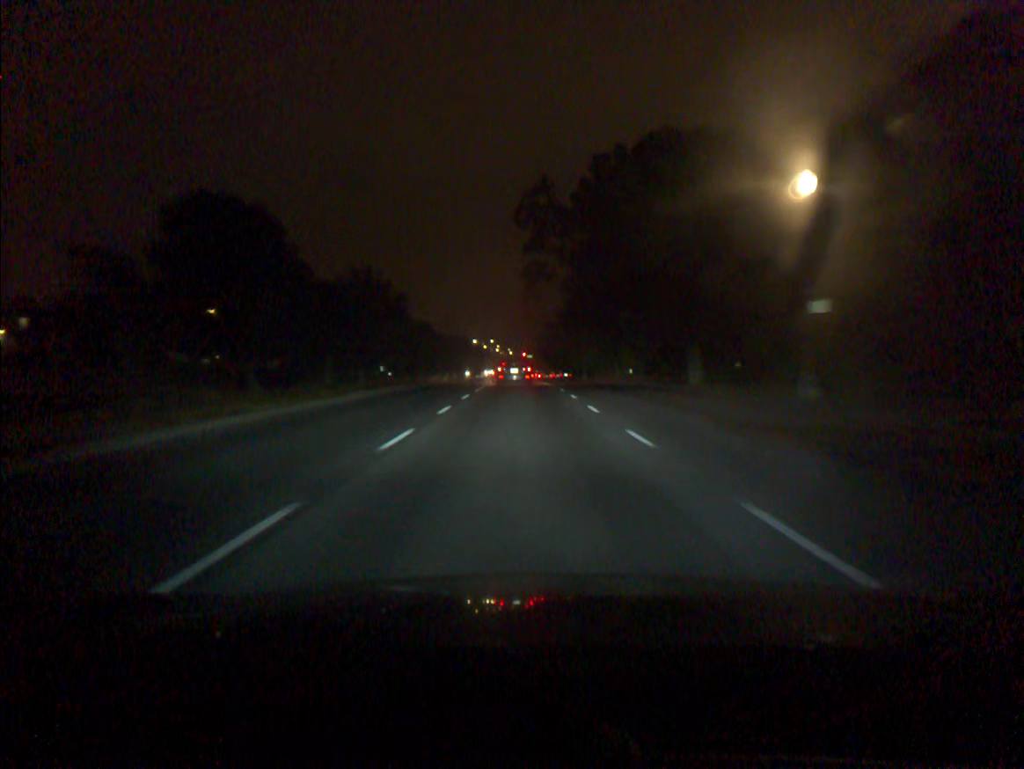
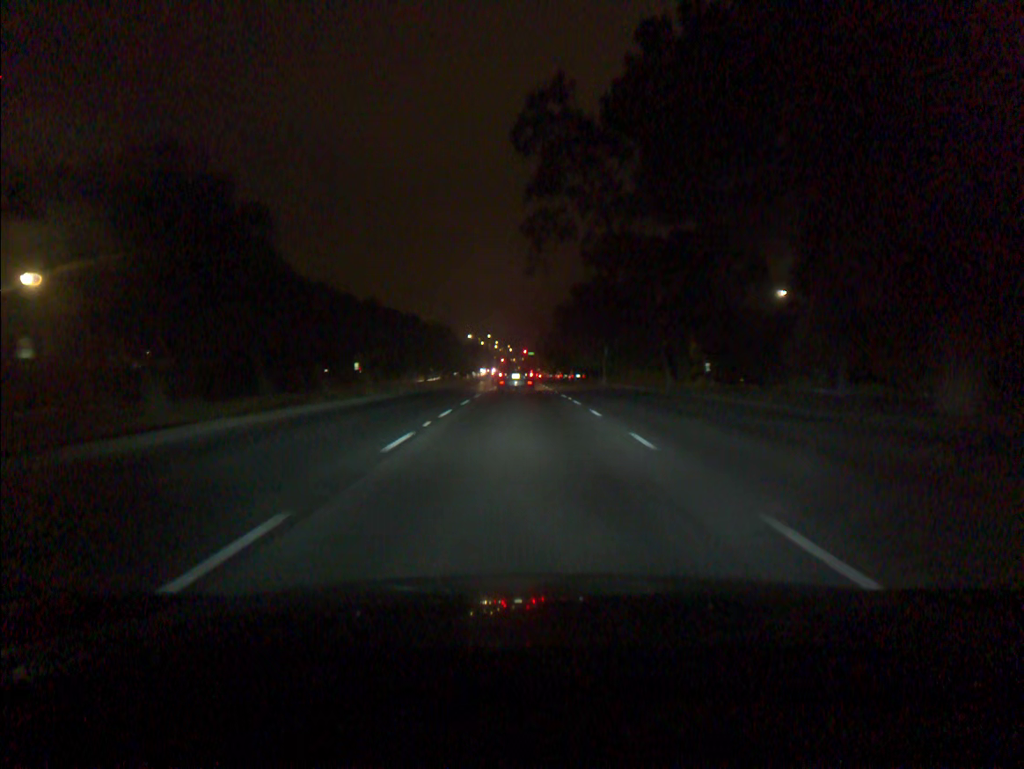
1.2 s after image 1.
(0.0, +21.9) m; 0°
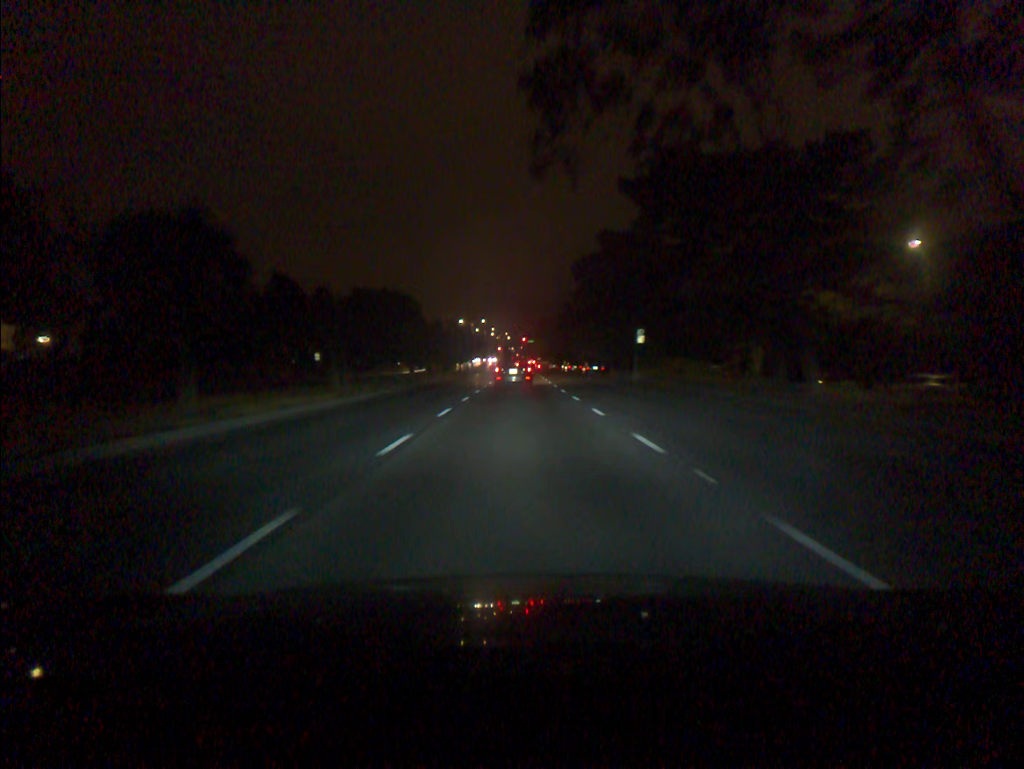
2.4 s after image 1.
(0.0, +21.5) m; 0°
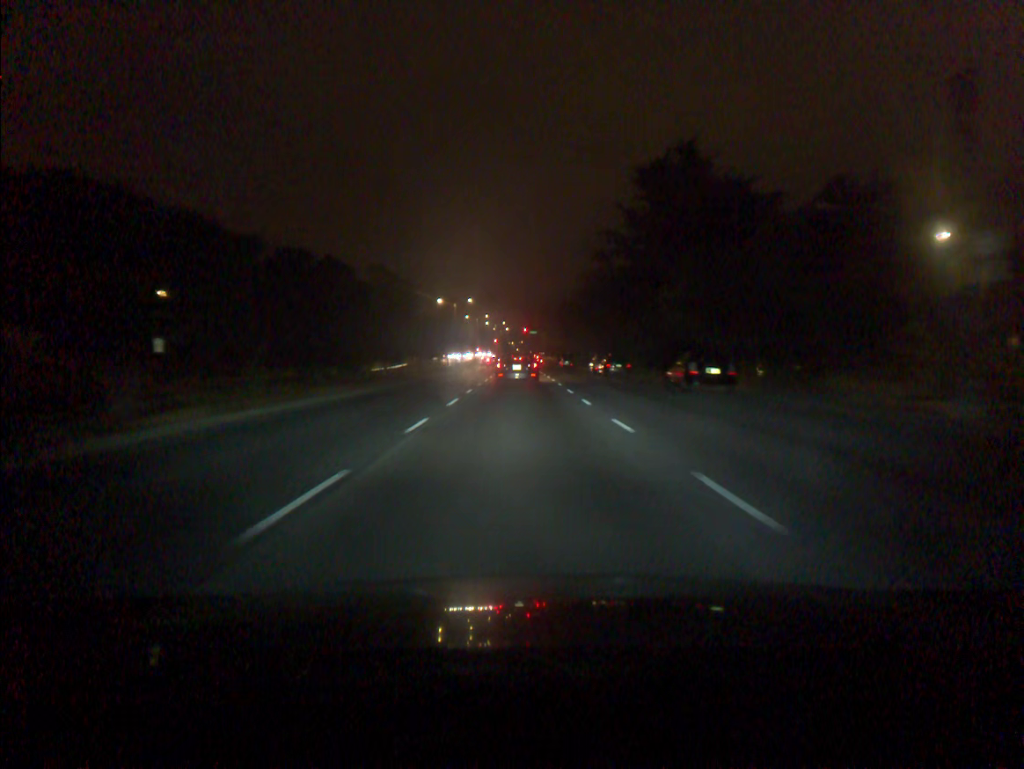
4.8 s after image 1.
(0.0, +41.2) m; 0°
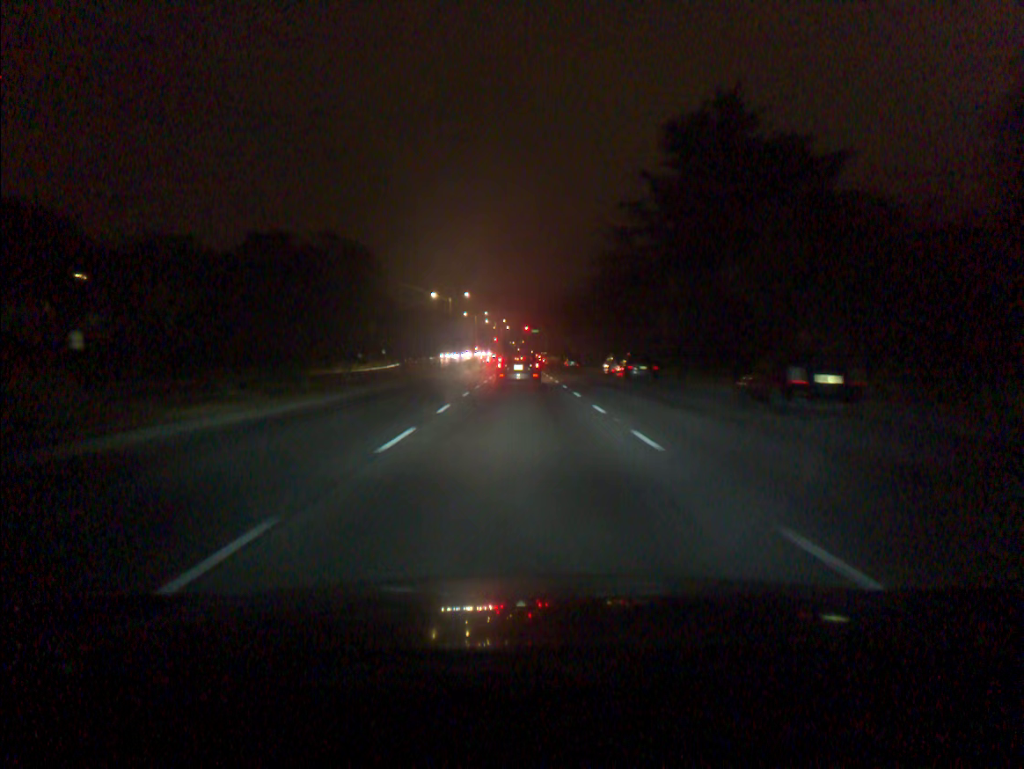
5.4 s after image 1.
(0.0, +9.8) m; 0°
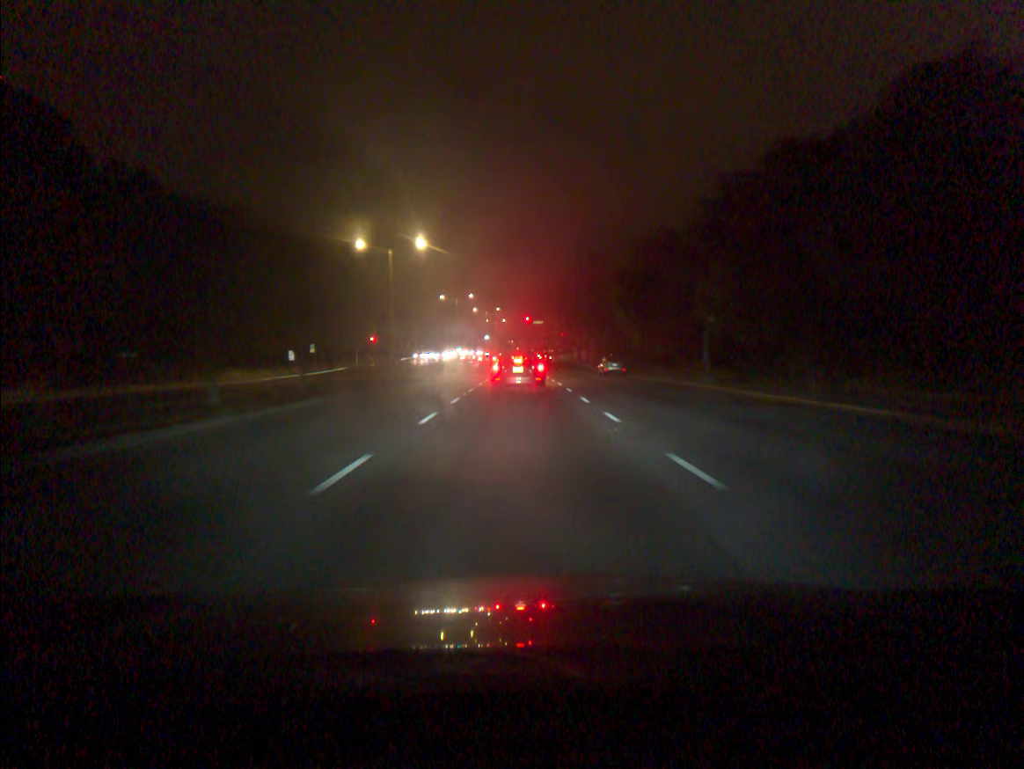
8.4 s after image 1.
(+0.2, +46.4) m; 0°
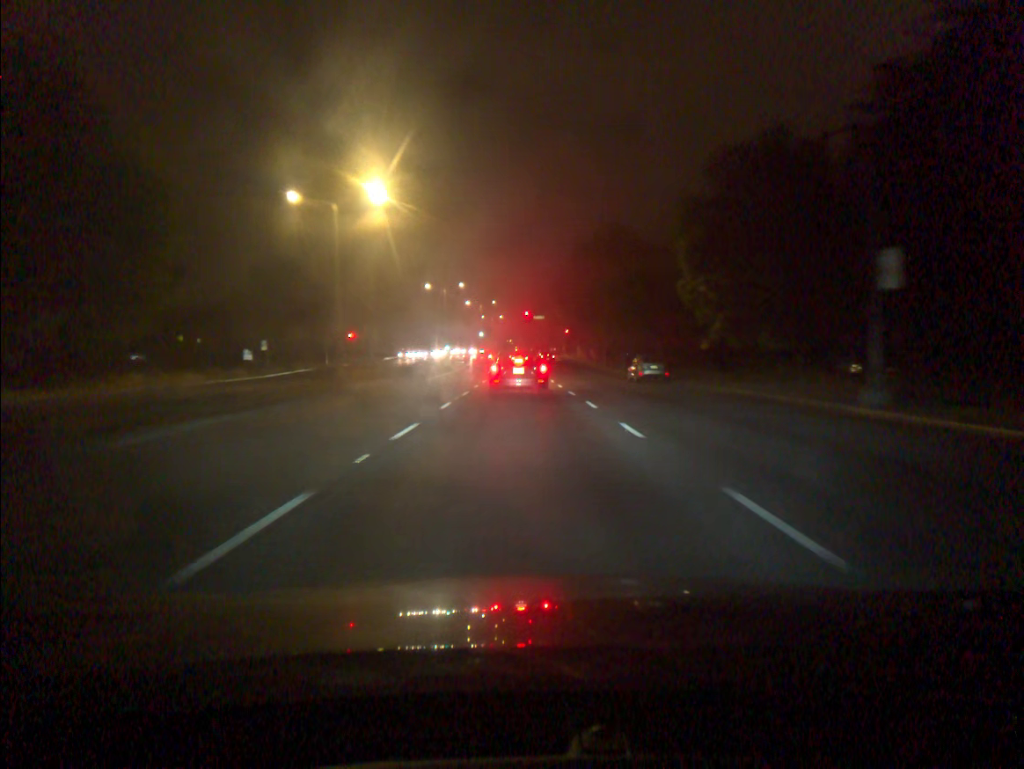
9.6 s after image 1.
(0.0, +16.8) m; 0°
